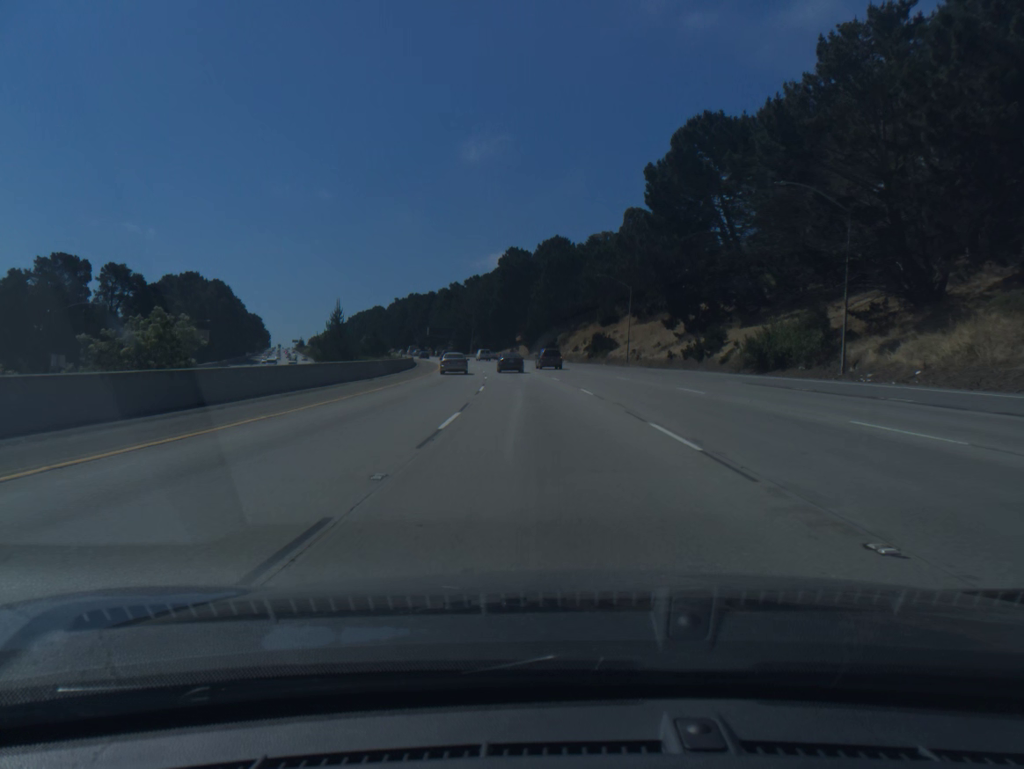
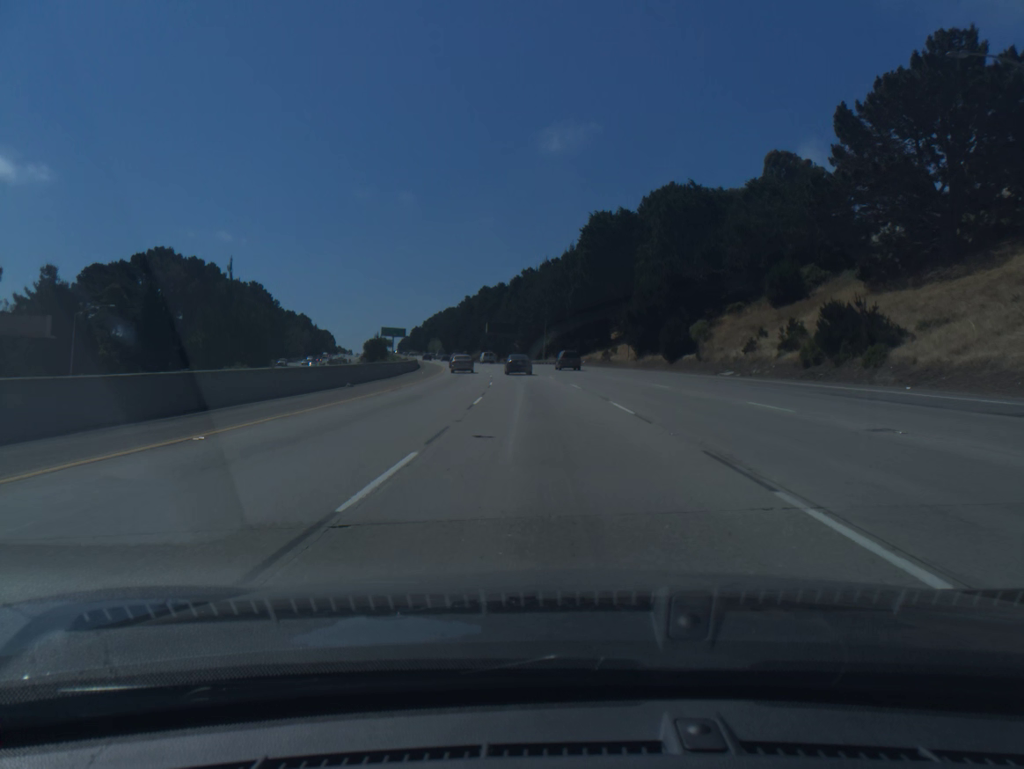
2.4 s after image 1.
(-3.6, +65.6) m; -6°
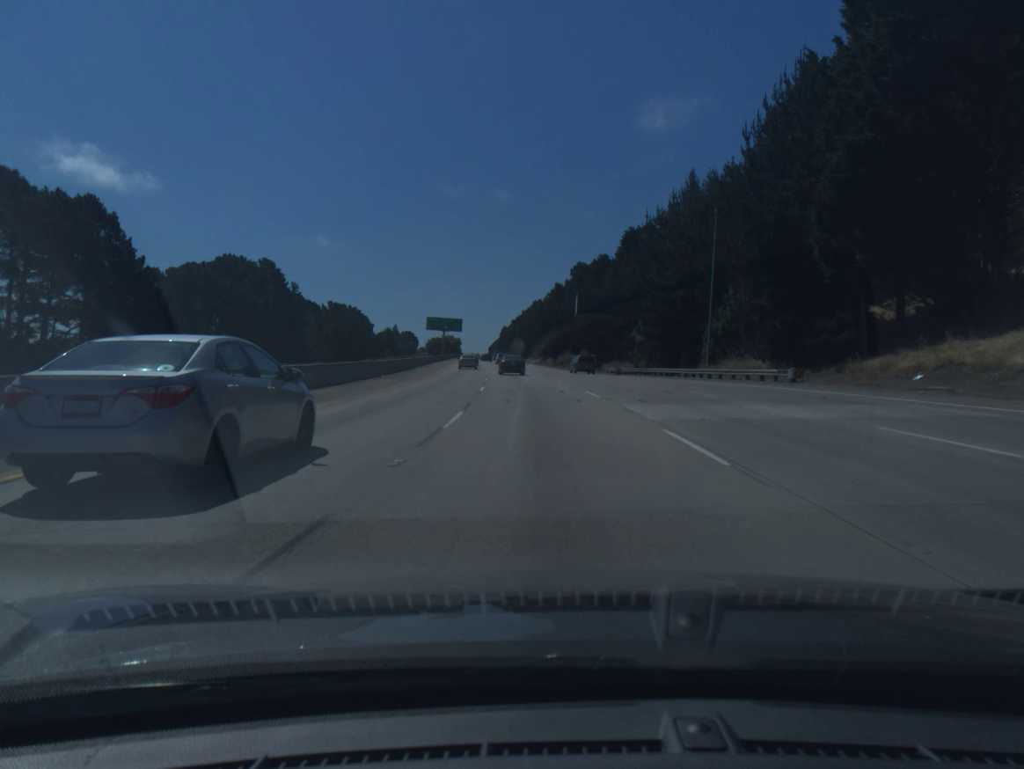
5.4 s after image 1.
(-4.9, +80.5) m; -7°
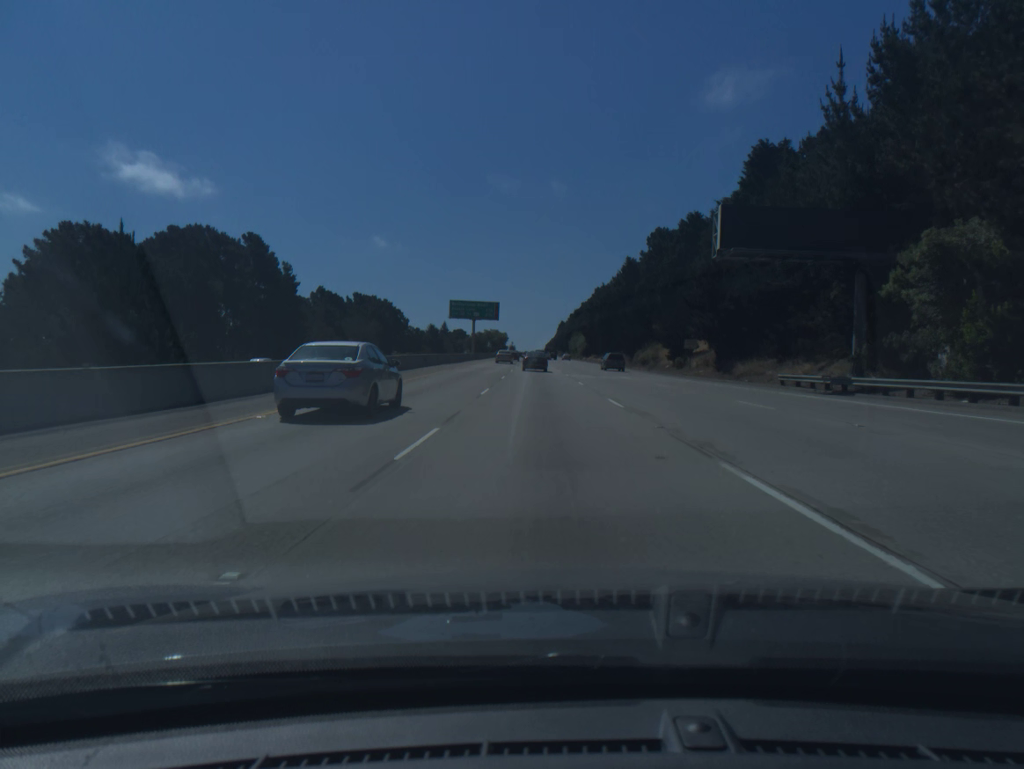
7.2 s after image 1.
(-1.9, +48.1) m; -4°
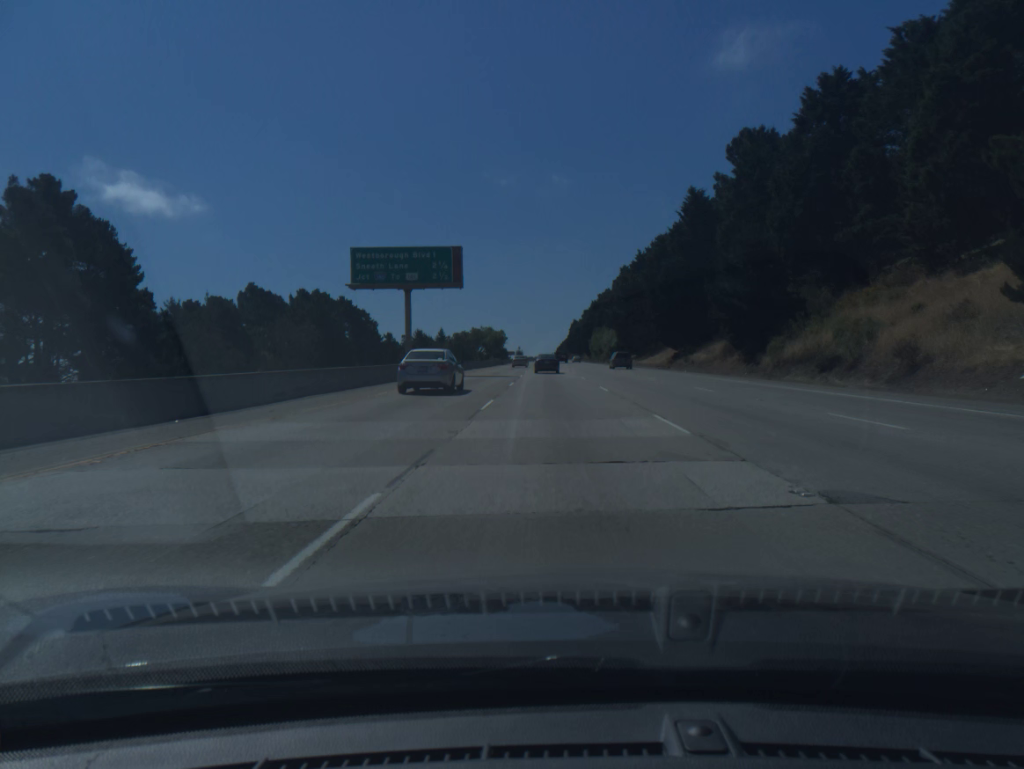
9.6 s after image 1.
(-1.1, +64.5) m; -1°
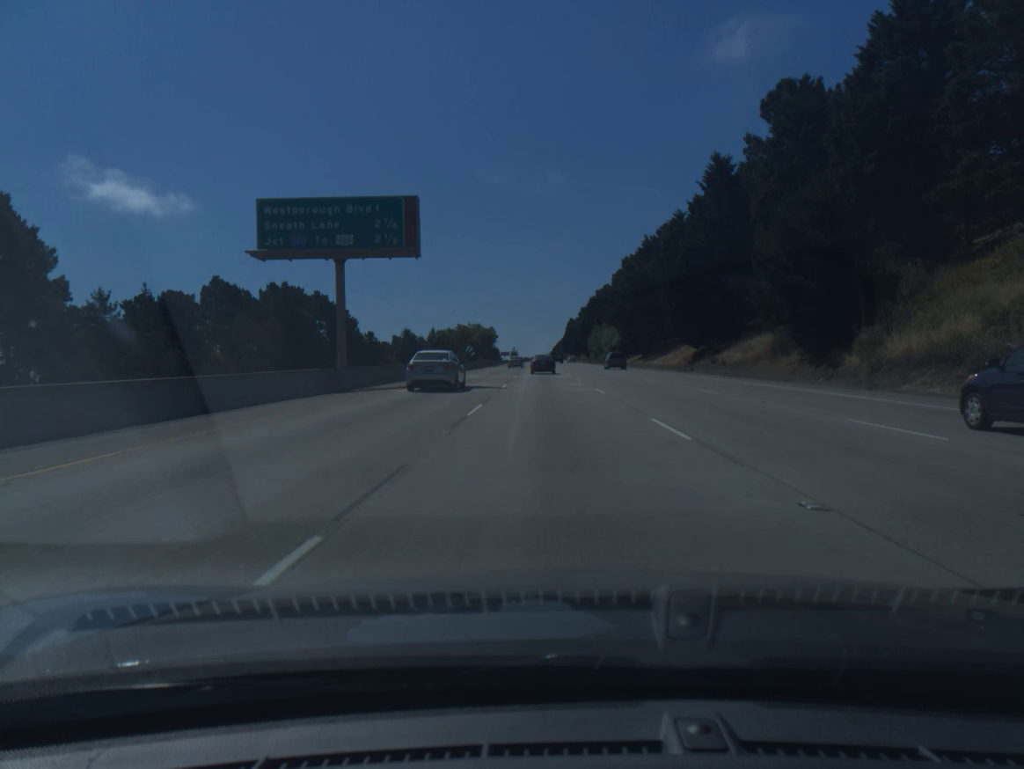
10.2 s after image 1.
(0.0, +16.1) m; 0°
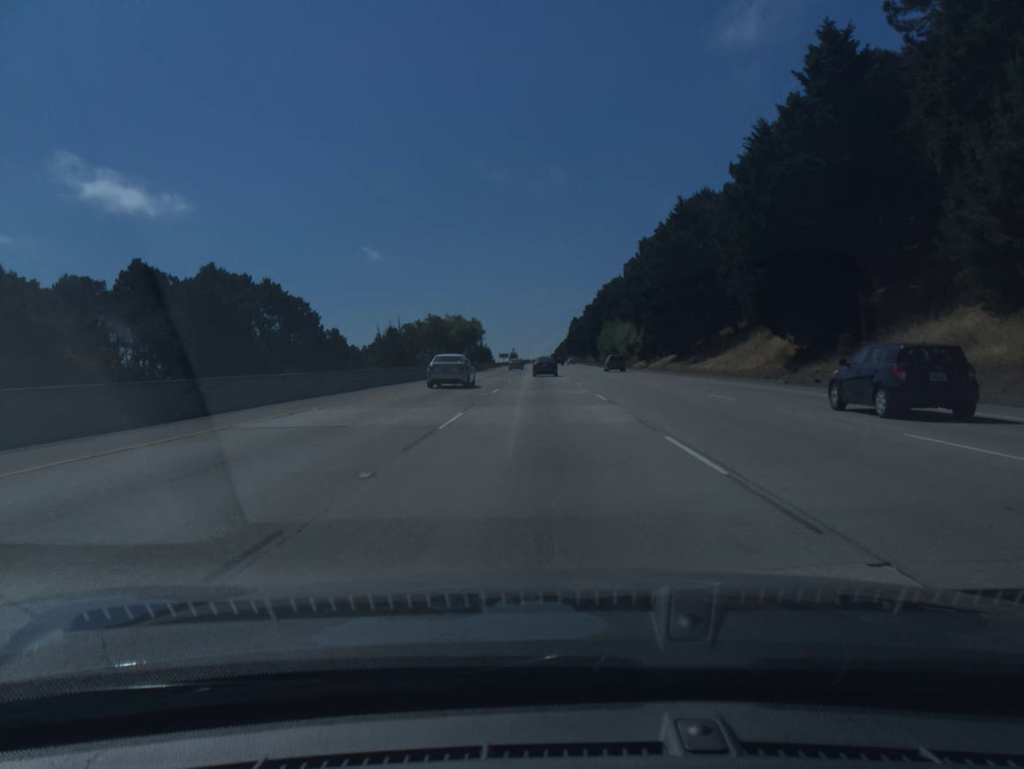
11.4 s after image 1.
(+0.1, +32.3) m; 0°
